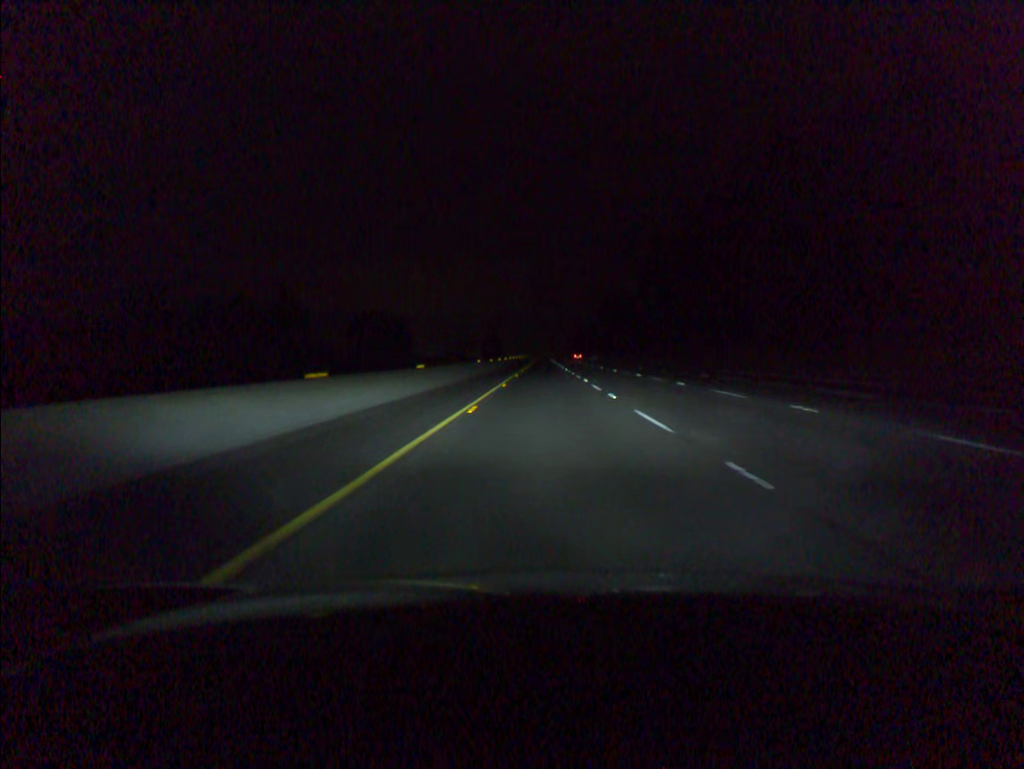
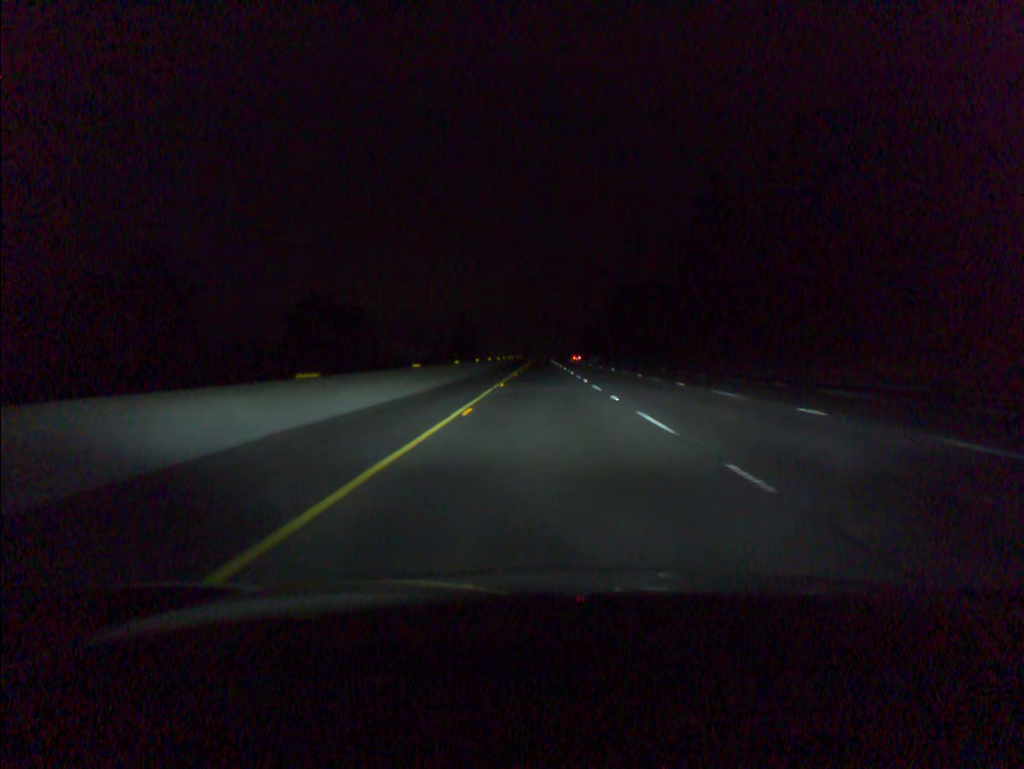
(0.0, +58.9) m; 0°
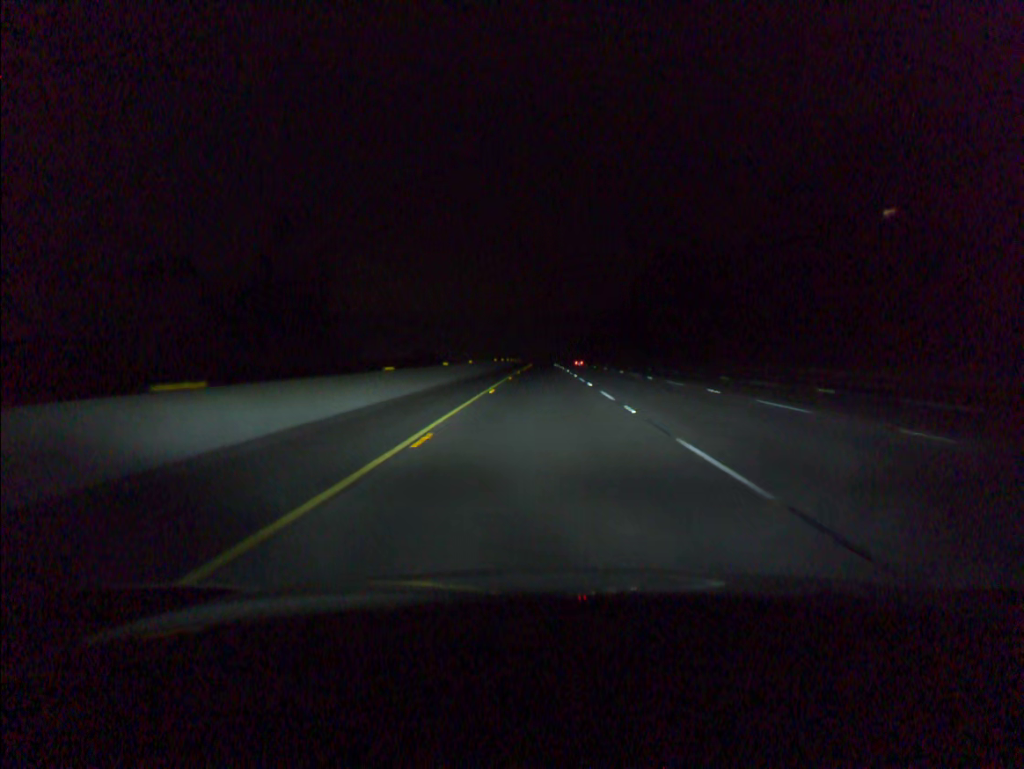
(+0.1, +78.6) m; 0°
